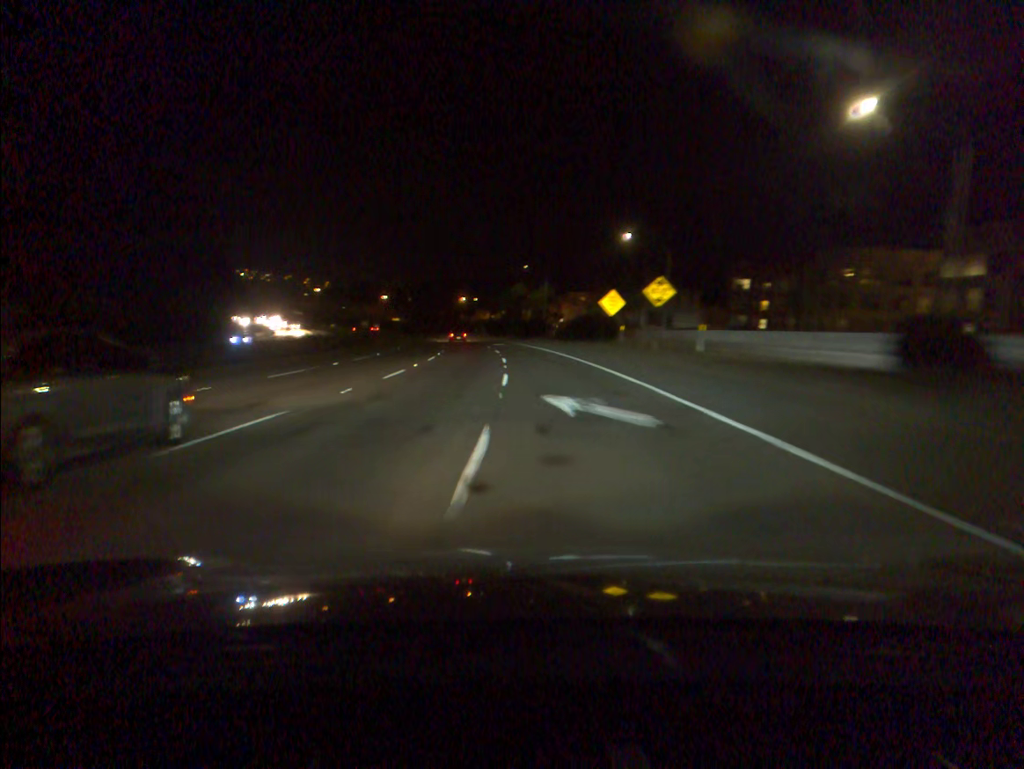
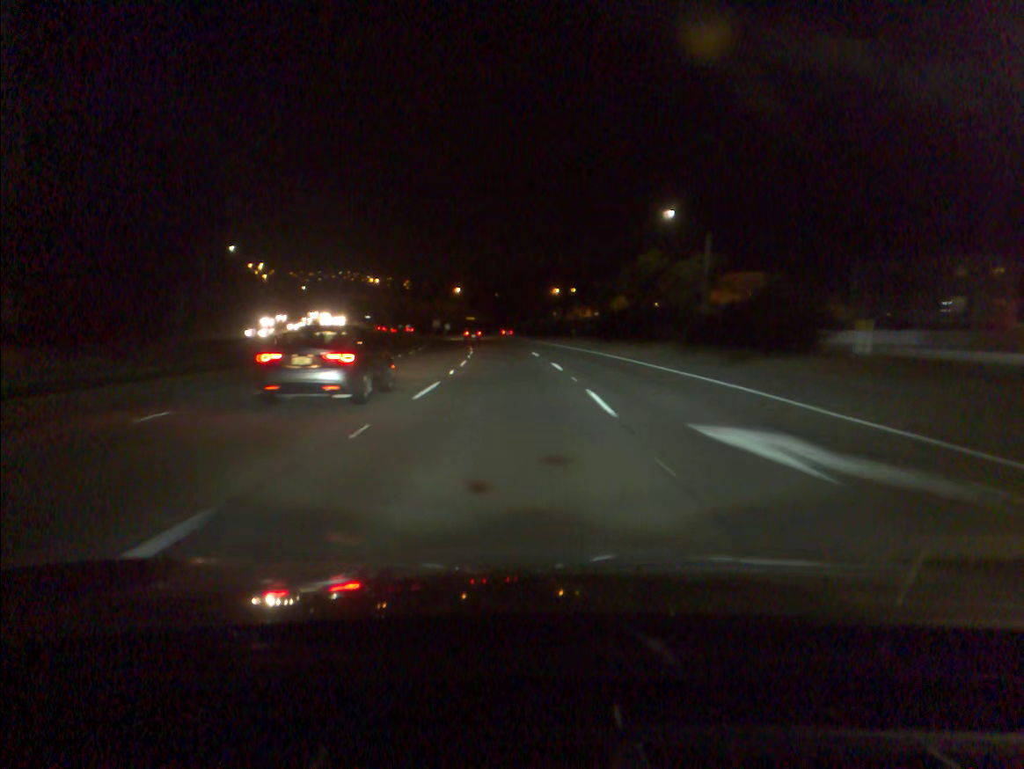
(-4.1, +65.9) m; -7°
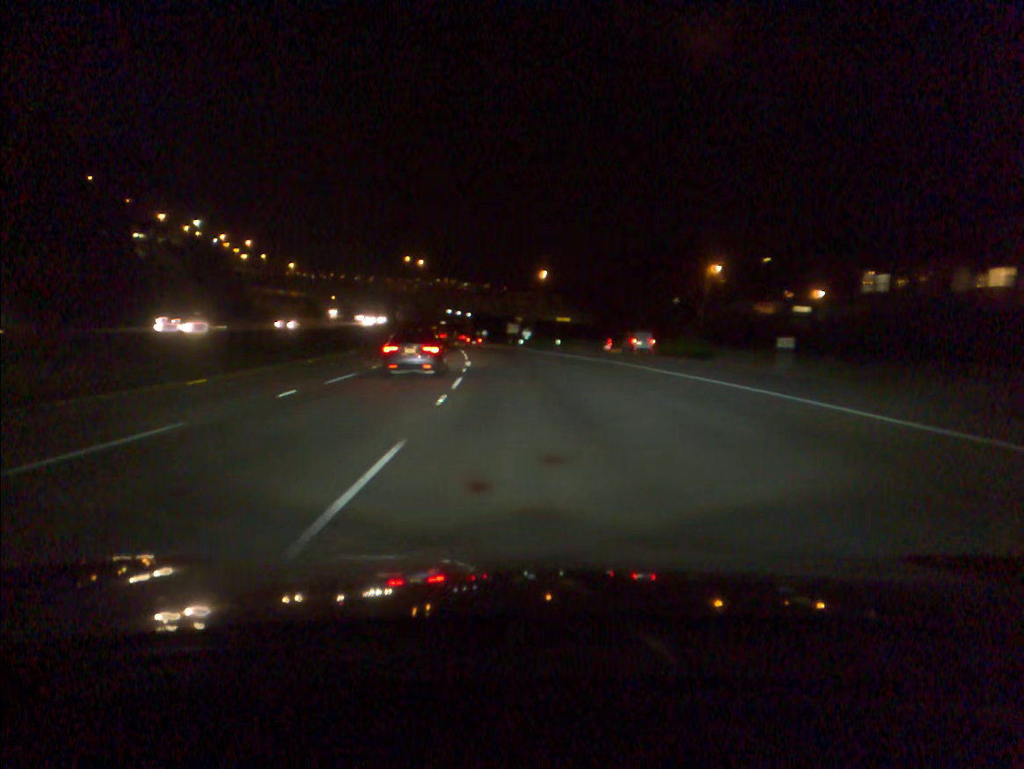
(-4.9, +82.7) m; -7°
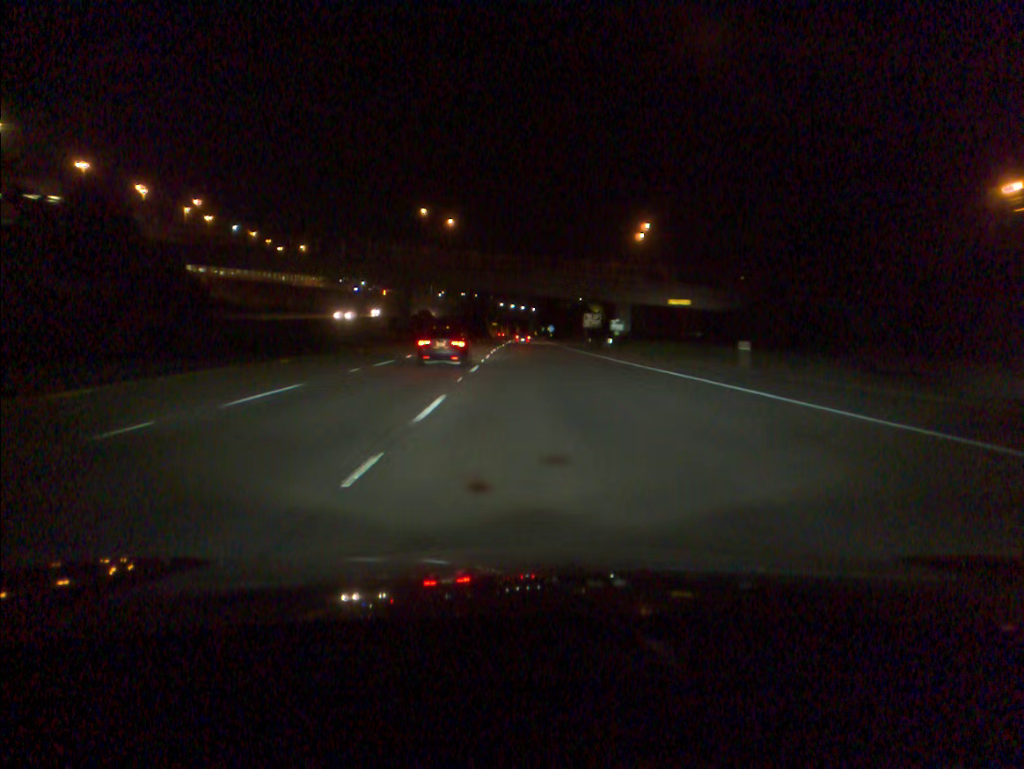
(-2.3, +51.5) m; -5°
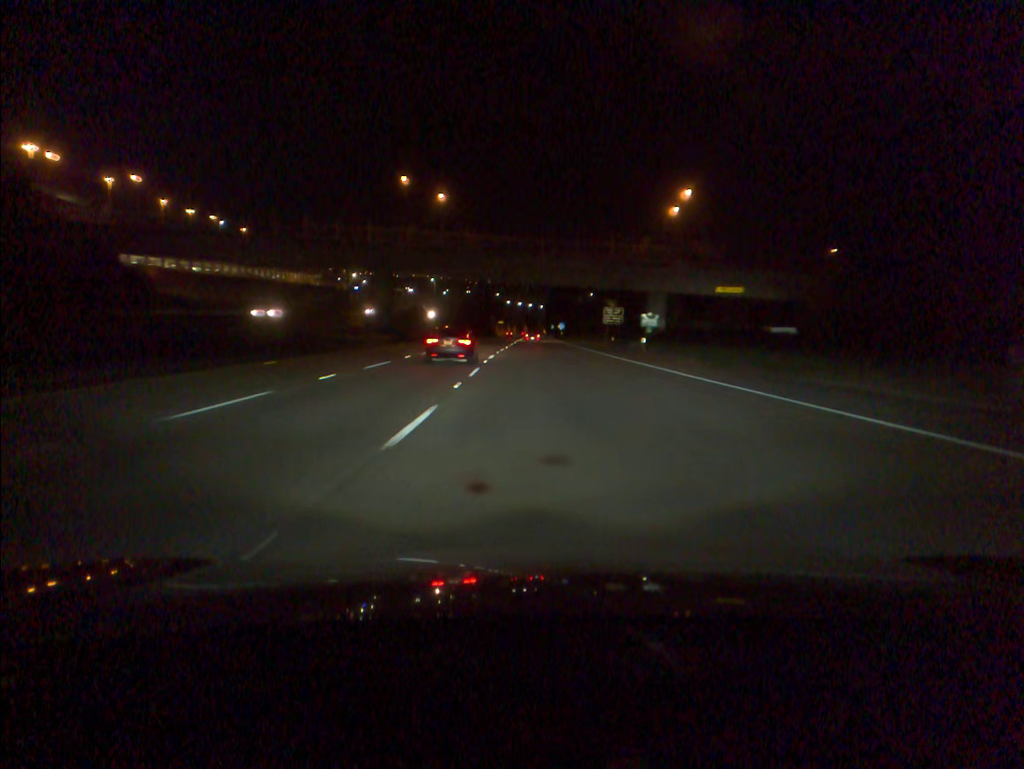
(-0.1, +17.3) m; -1°
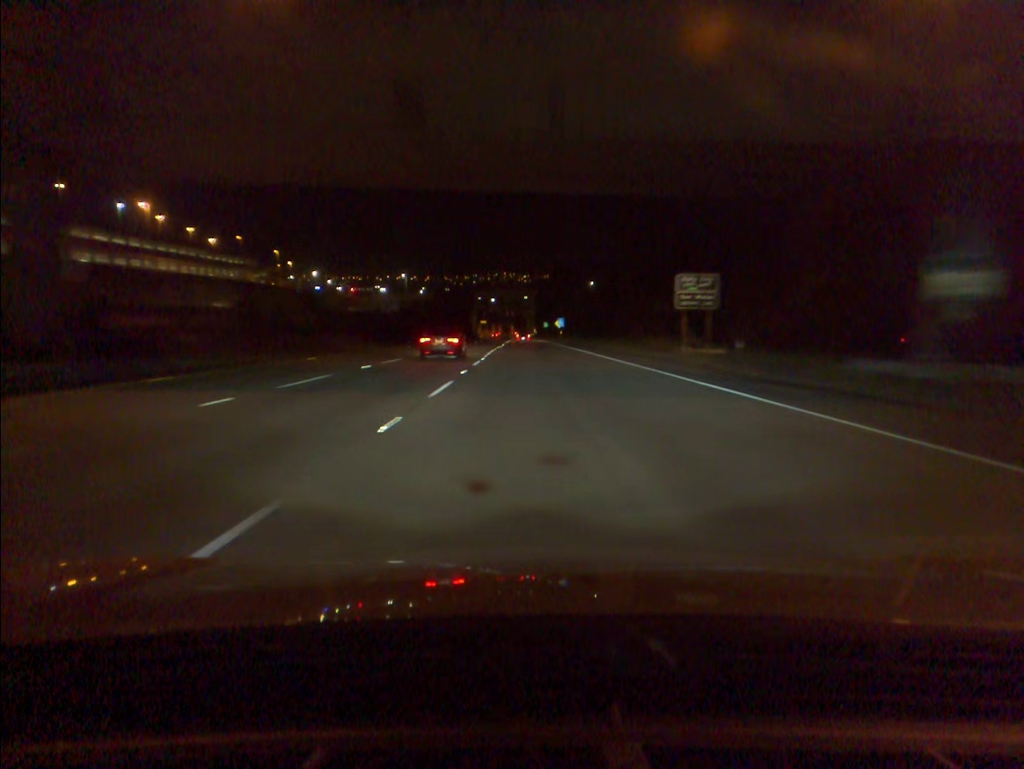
(+0.3, +51.5) m; +1°
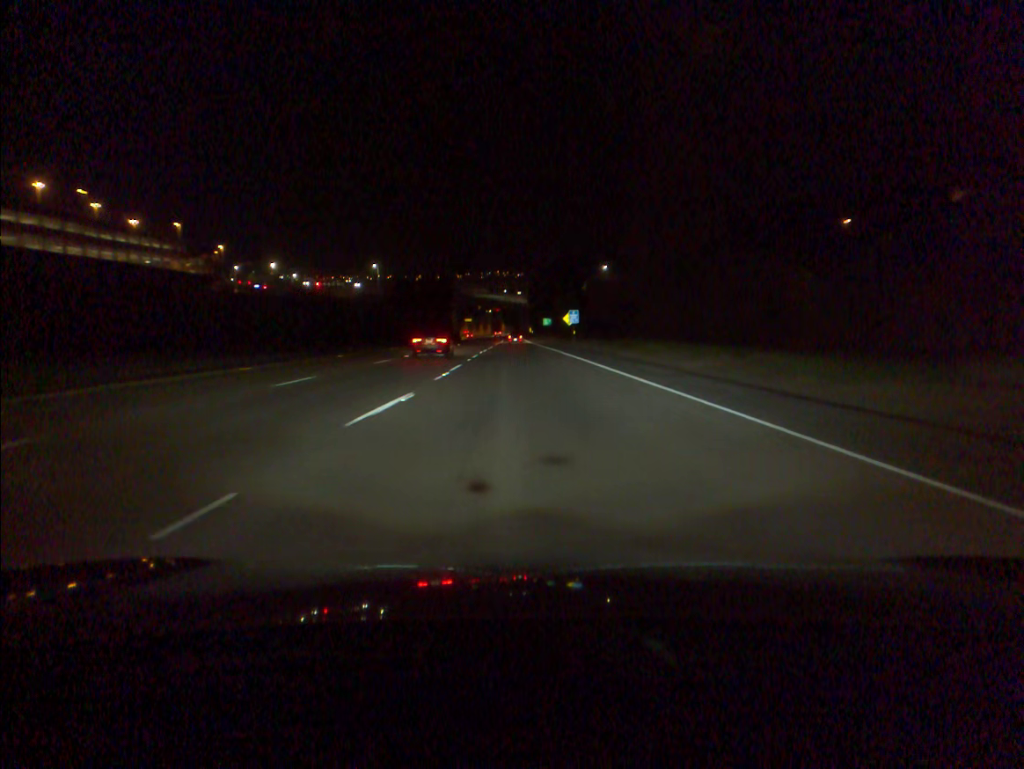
(+0.2, +51.3) m; 0°
